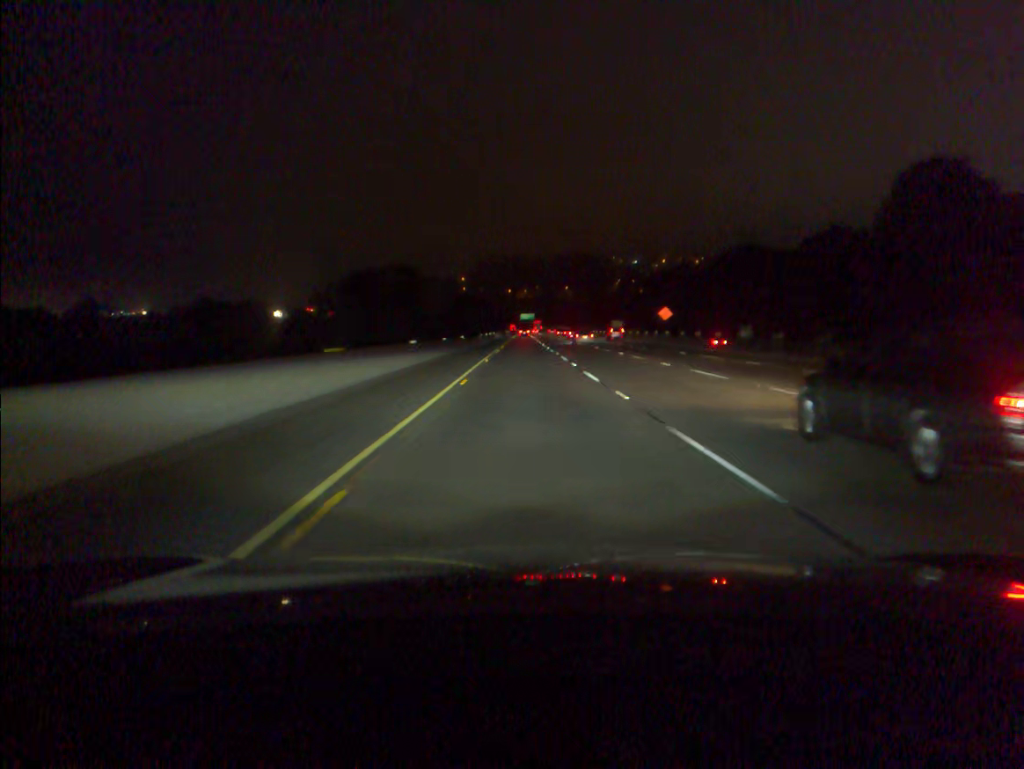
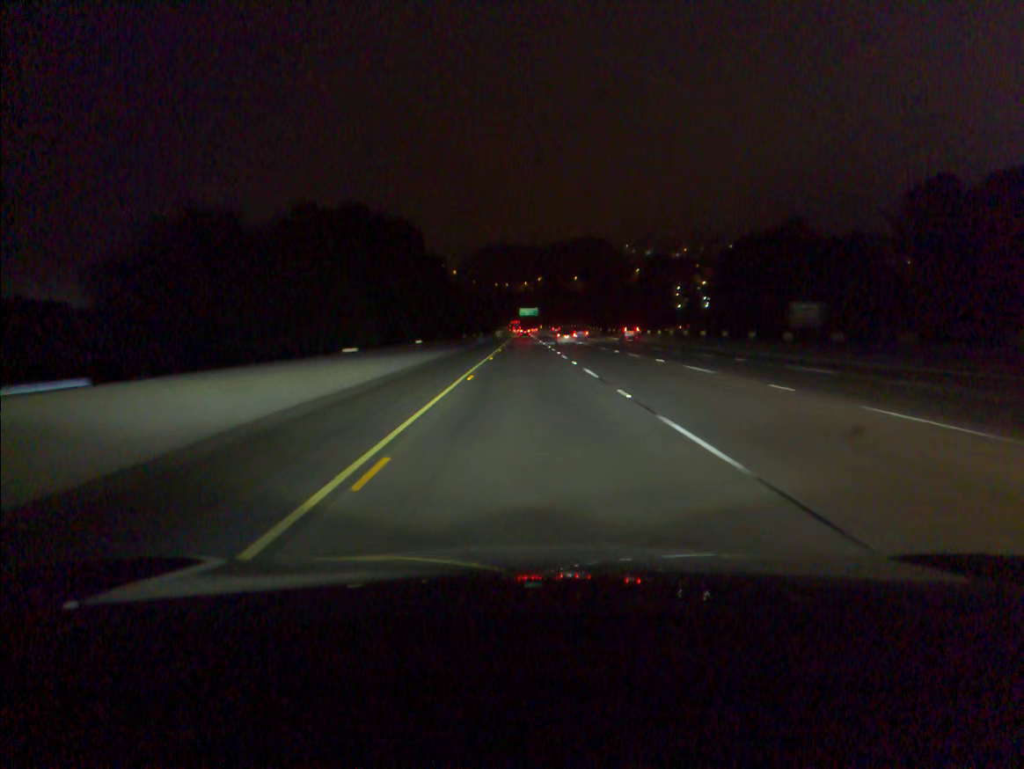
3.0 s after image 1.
(0.0, +100.6) m; 0°
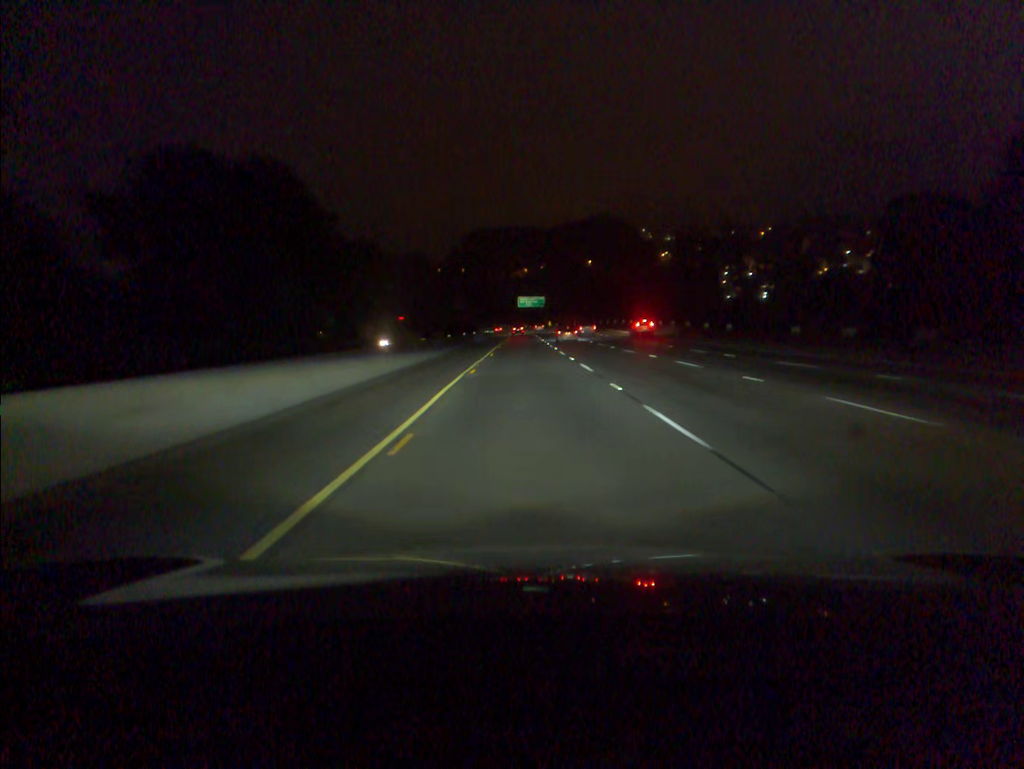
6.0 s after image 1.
(+0.1, +100.5) m; 0°
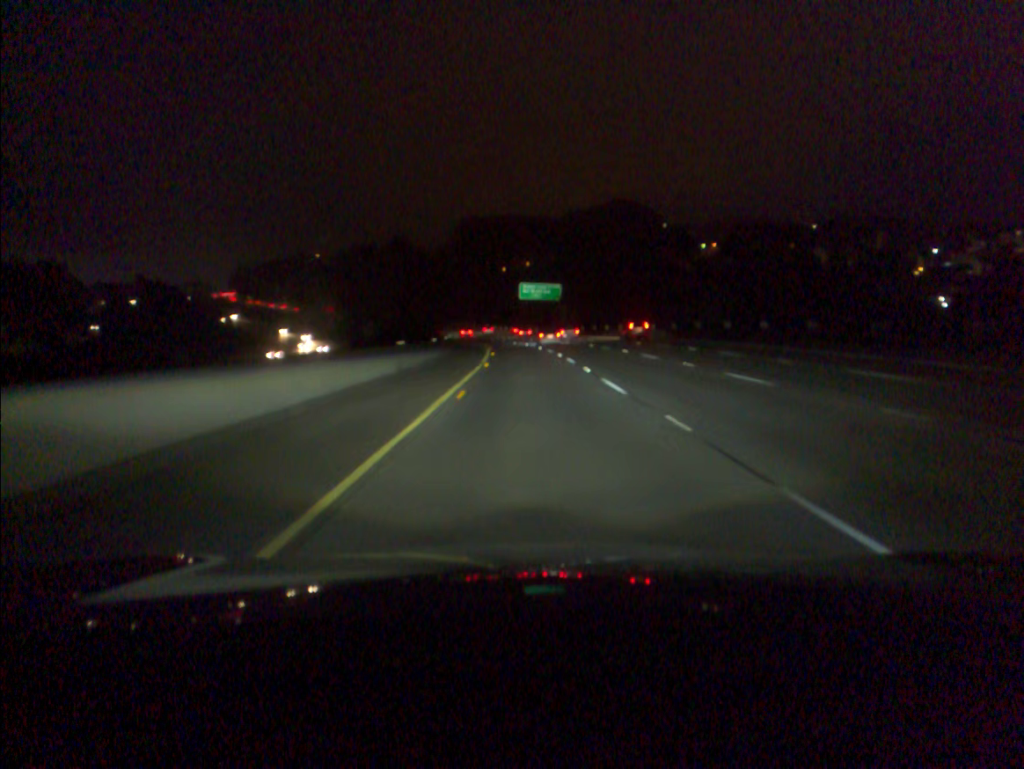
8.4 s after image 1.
(-0.1, +80.2) m; 0°
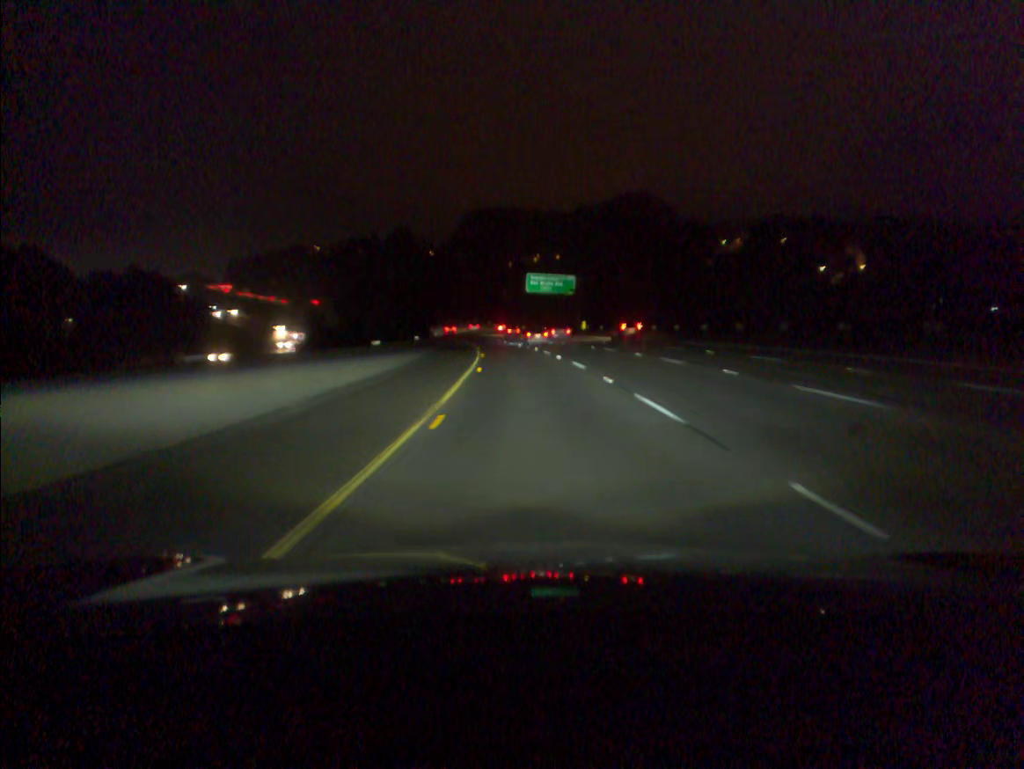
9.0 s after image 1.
(0.0, +20.0) m; 0°
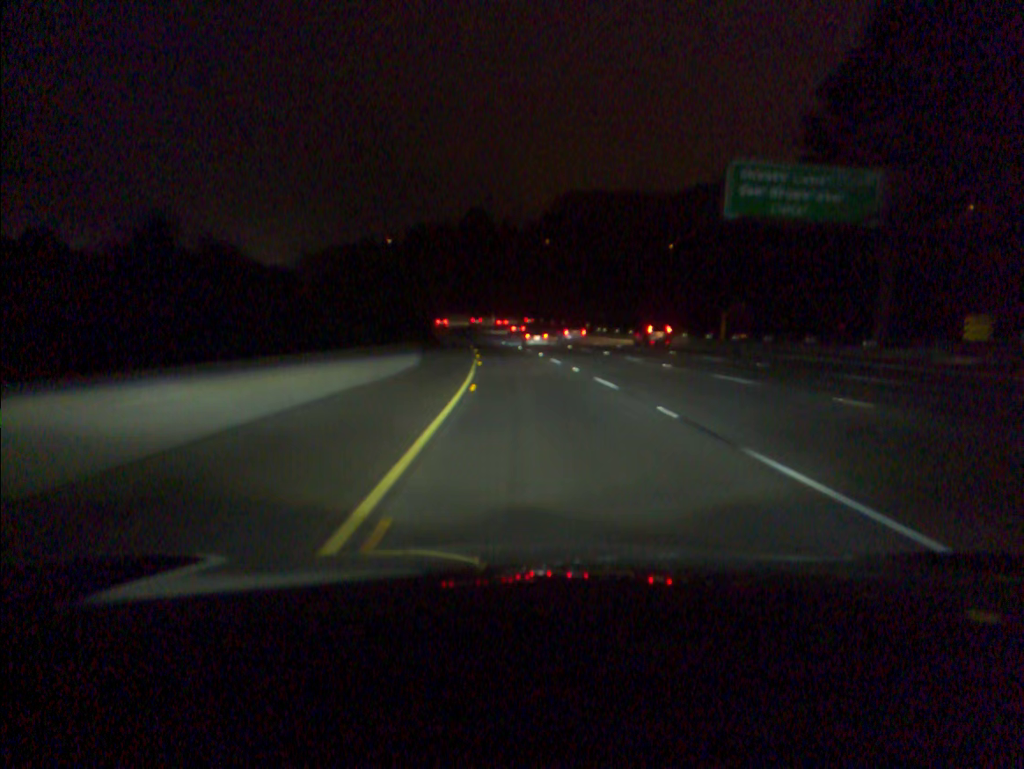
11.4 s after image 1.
(-4.0, +79.6) m; -6°
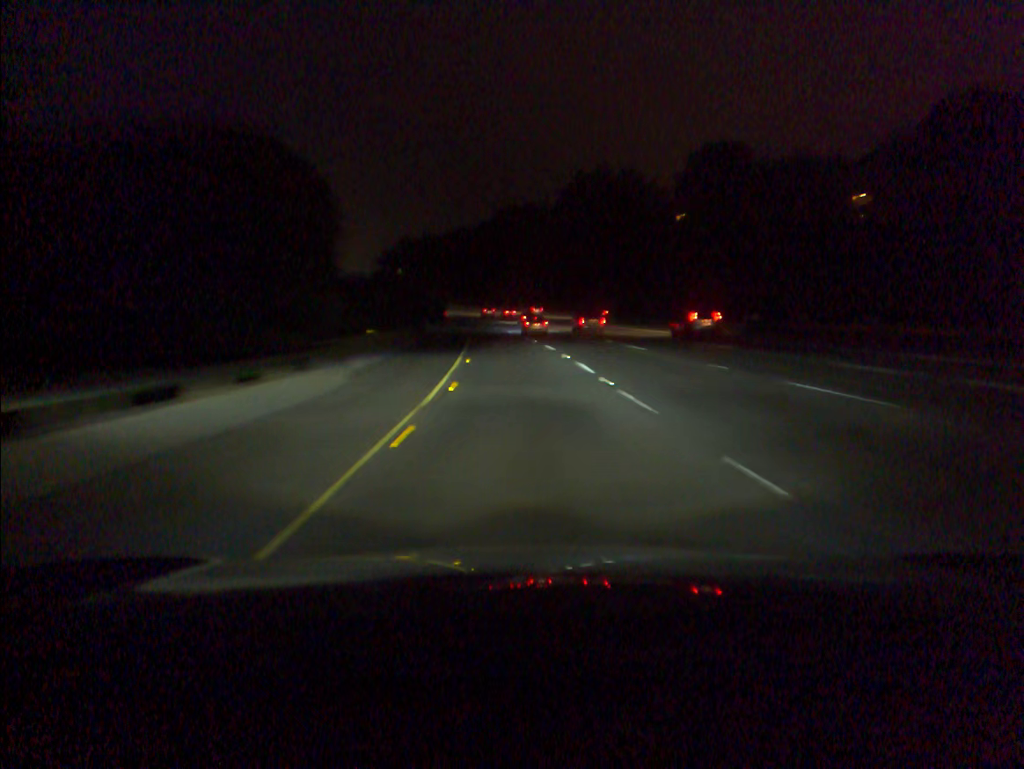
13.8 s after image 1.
(-4.4, +79.8) m; -7°
